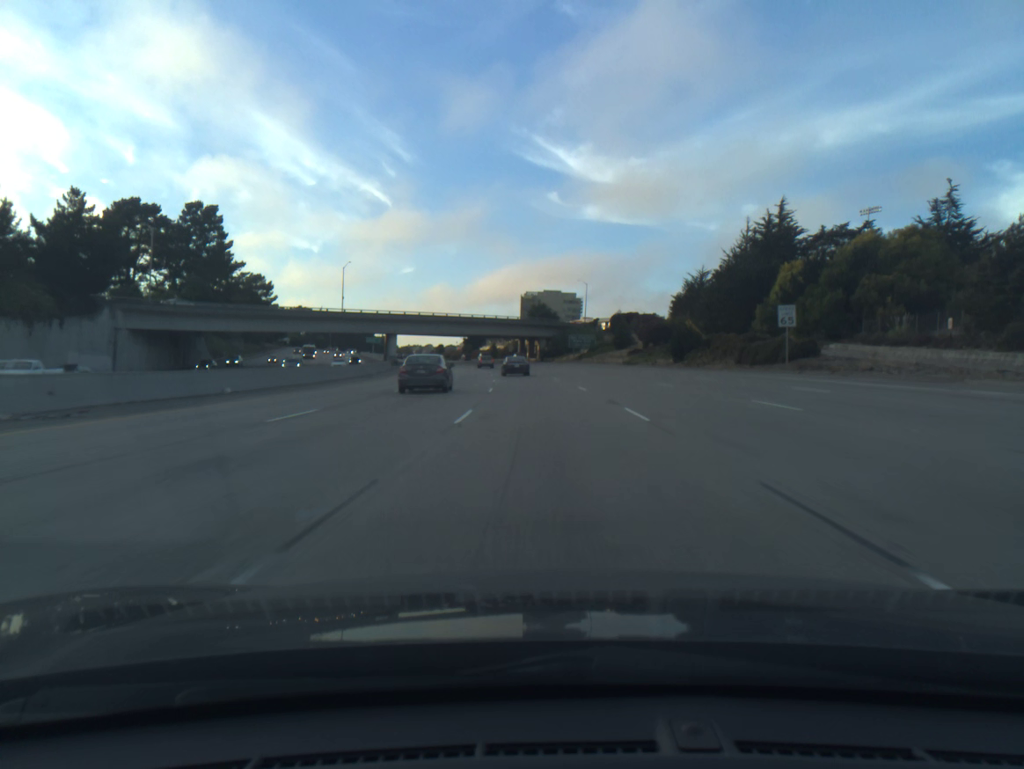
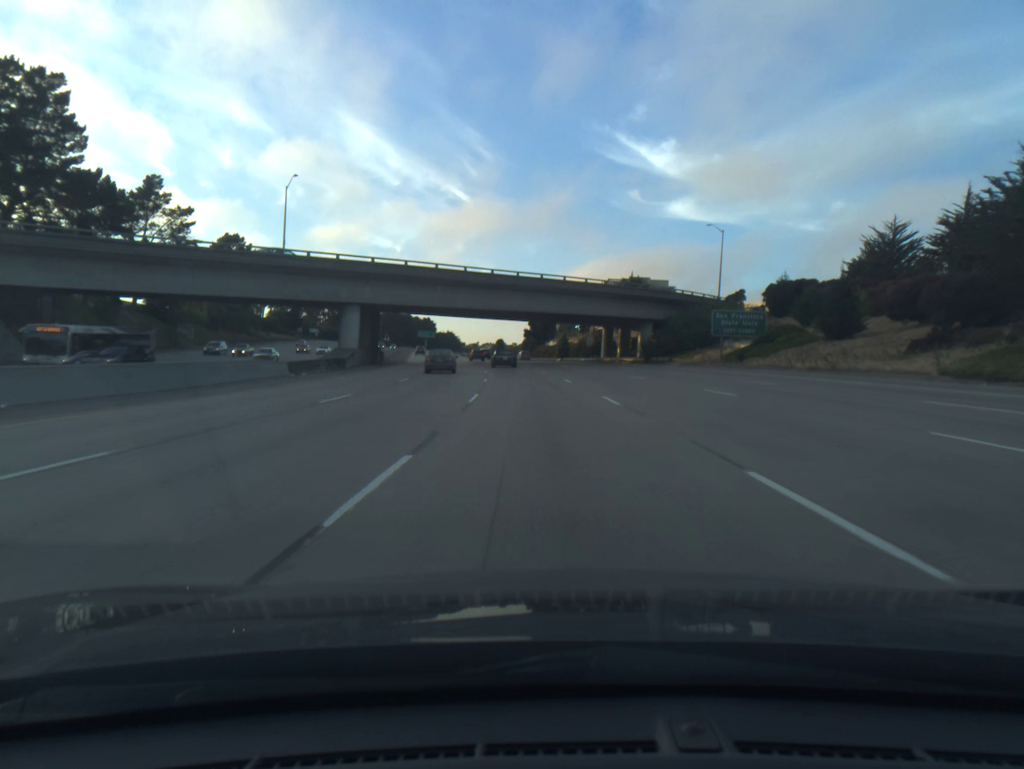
(-2.7, +67.0) m; -5°
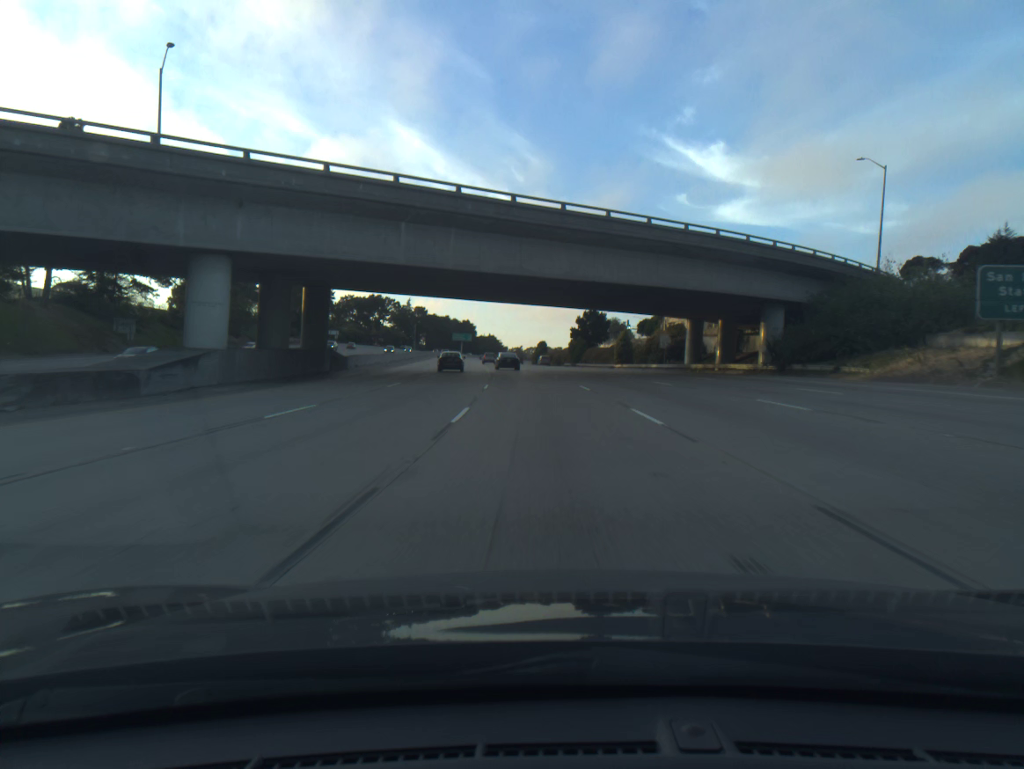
(-1.0, +34.1) m; -3°
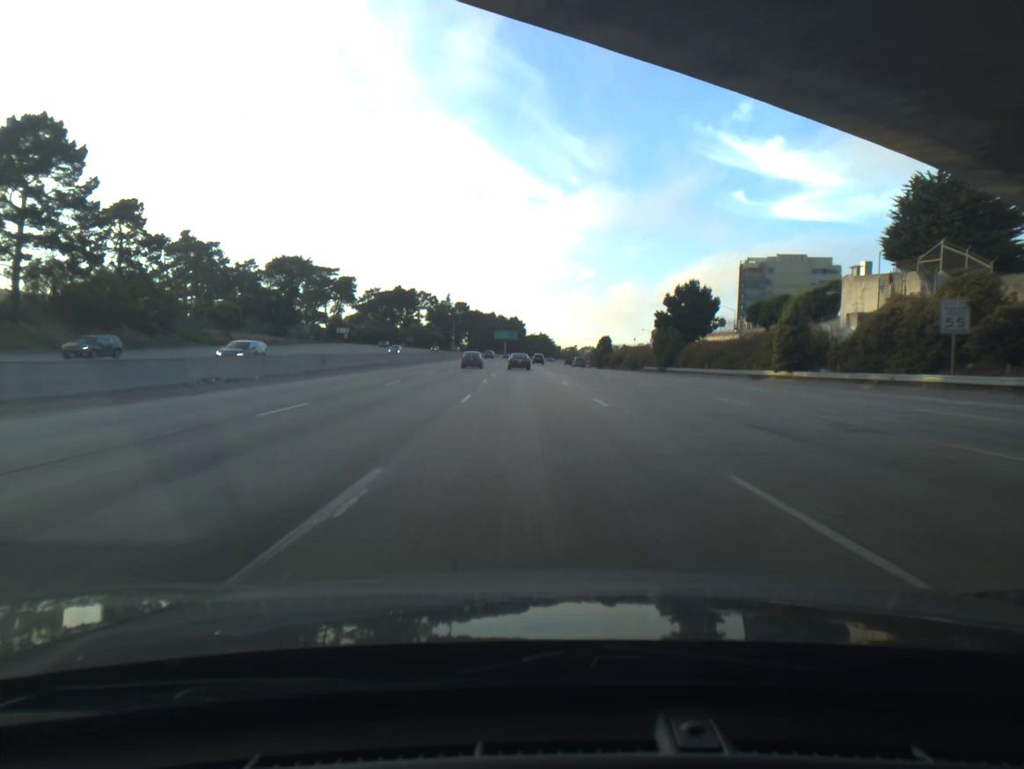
(-1.8, +51.6) m; -4°
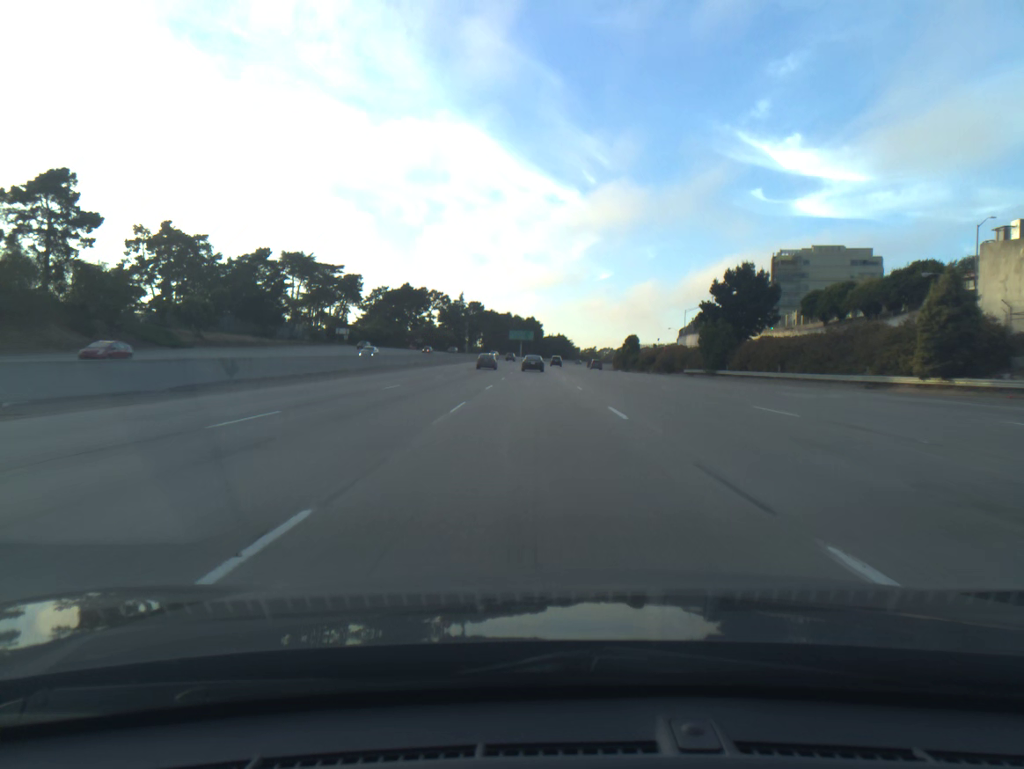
(-0.2, +17.4) m; -1°
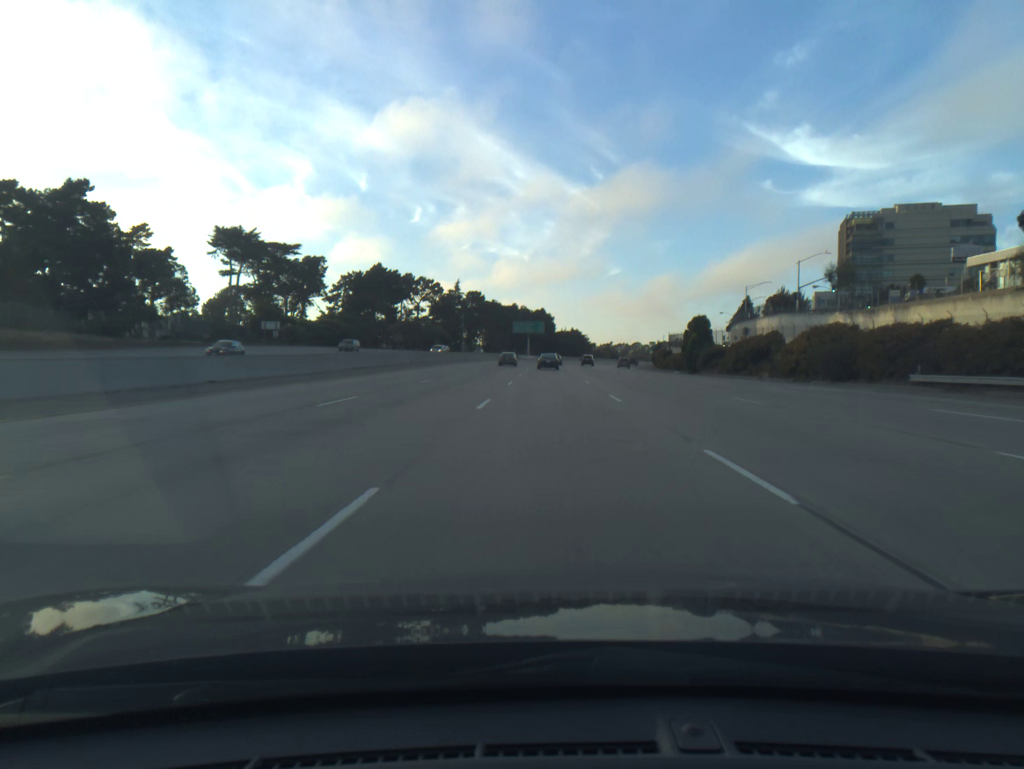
(-0.7, +52.8) m; -1°
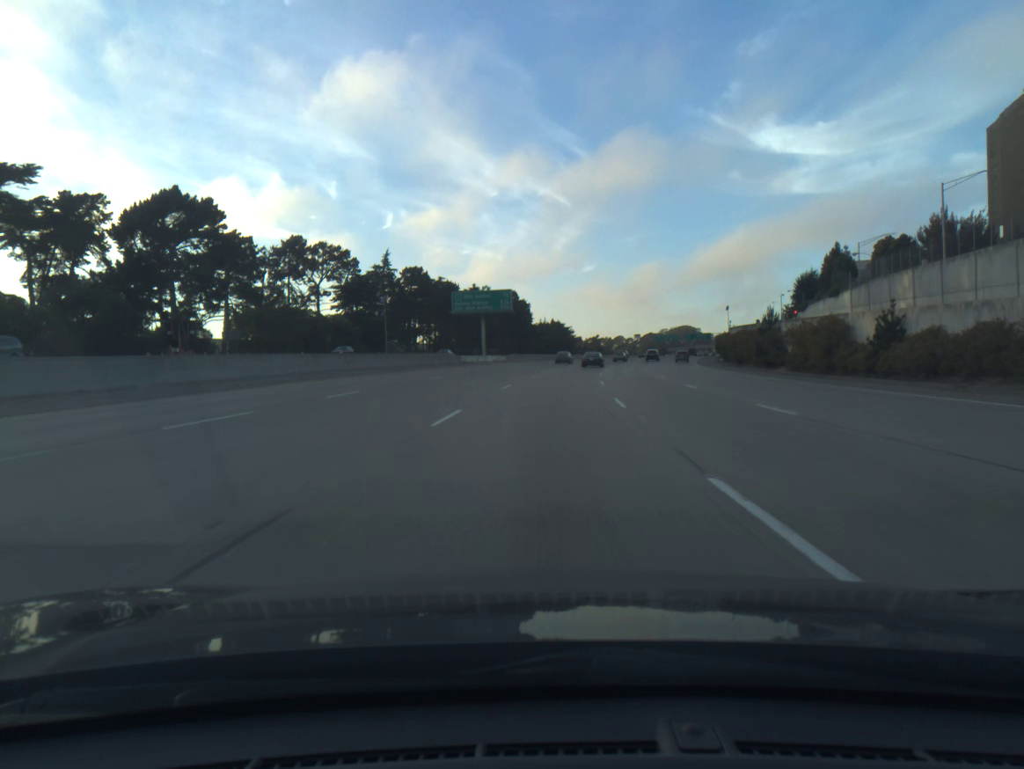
(+1.1, +89.6) m; +2°
